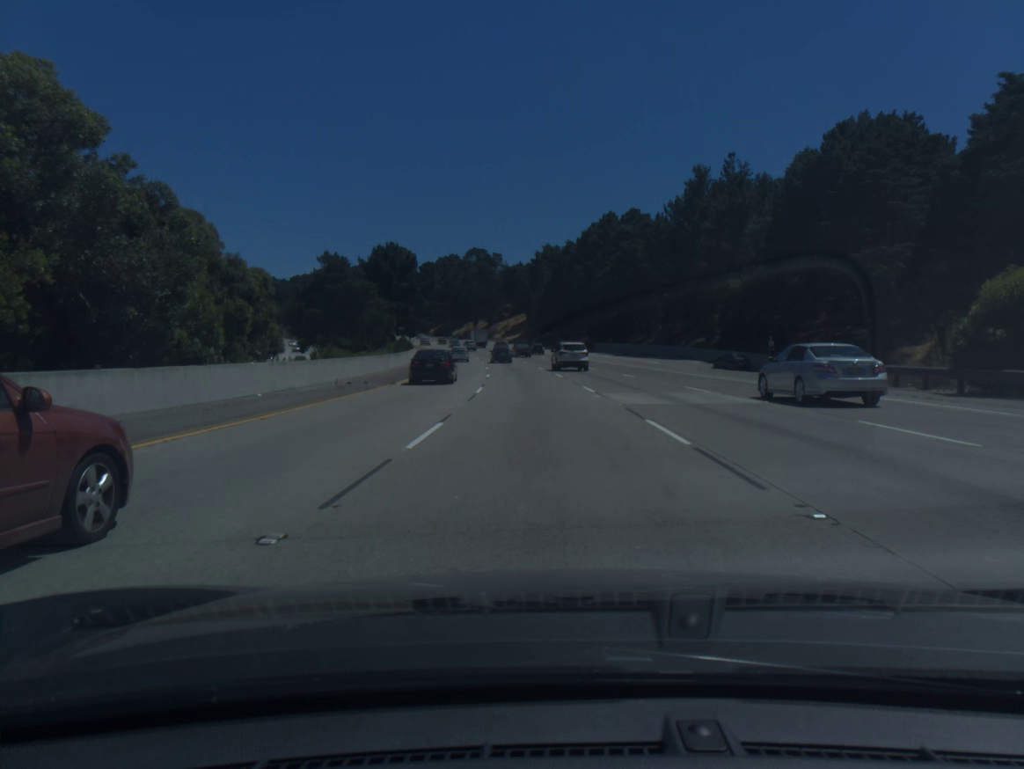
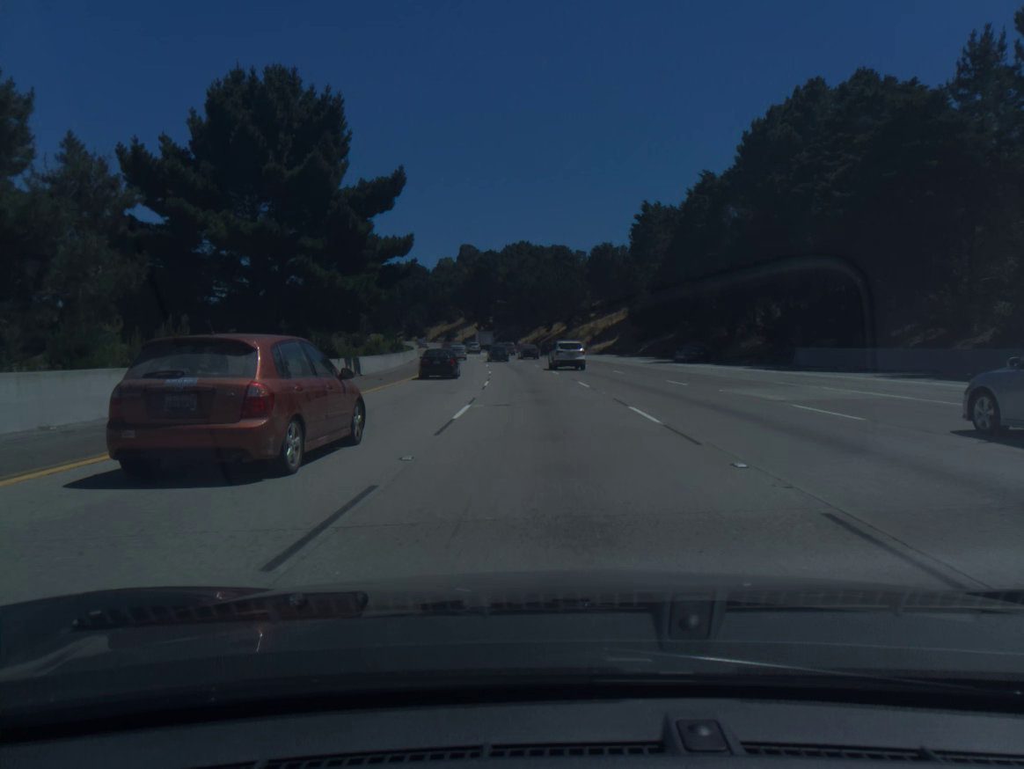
(-3.7, +68.4) m; -6°
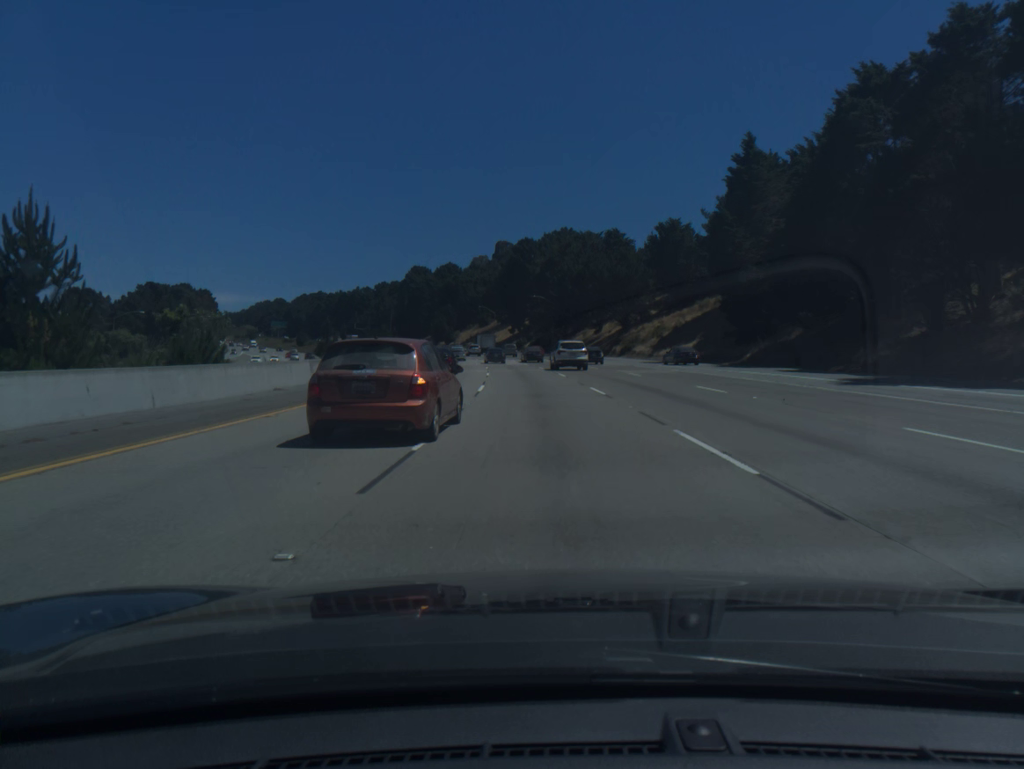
(-0.9, +34.2) m; -3°
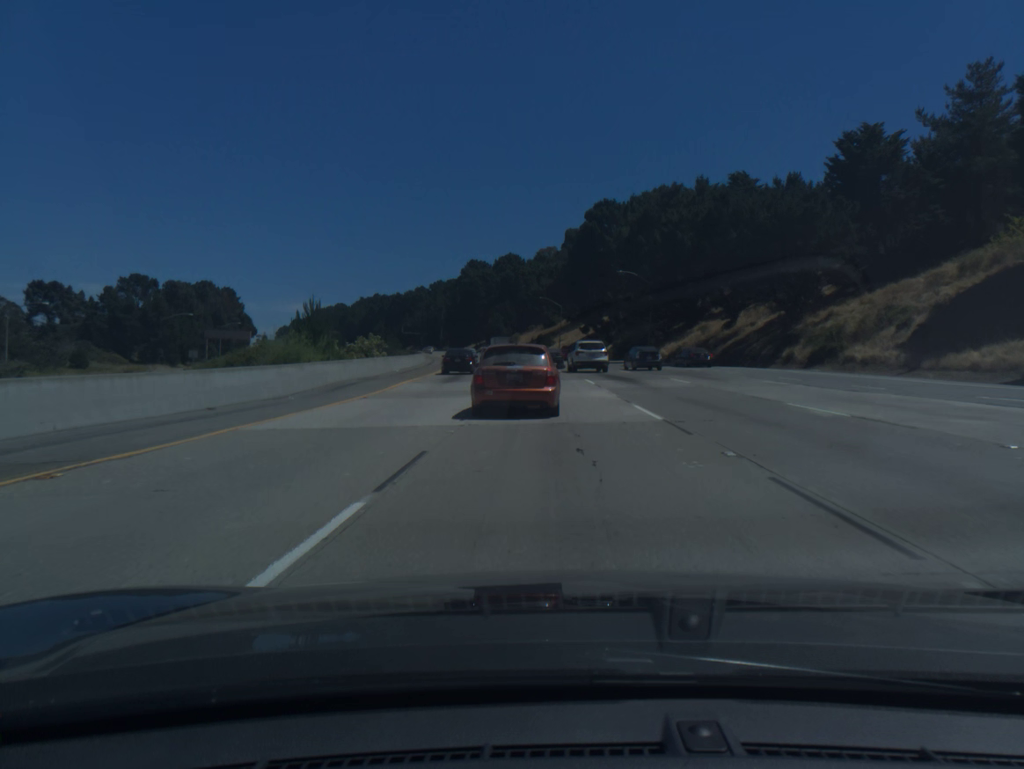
(-2.1, +51.1) m; -5°
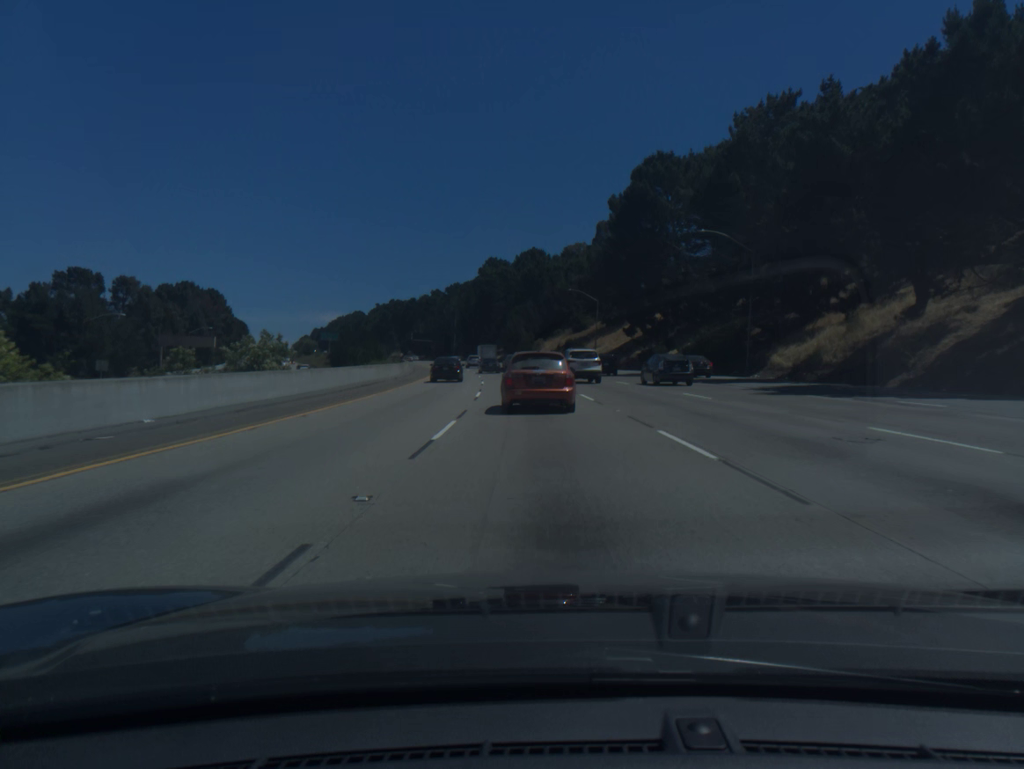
(-0.6, +34.2) m; -2°
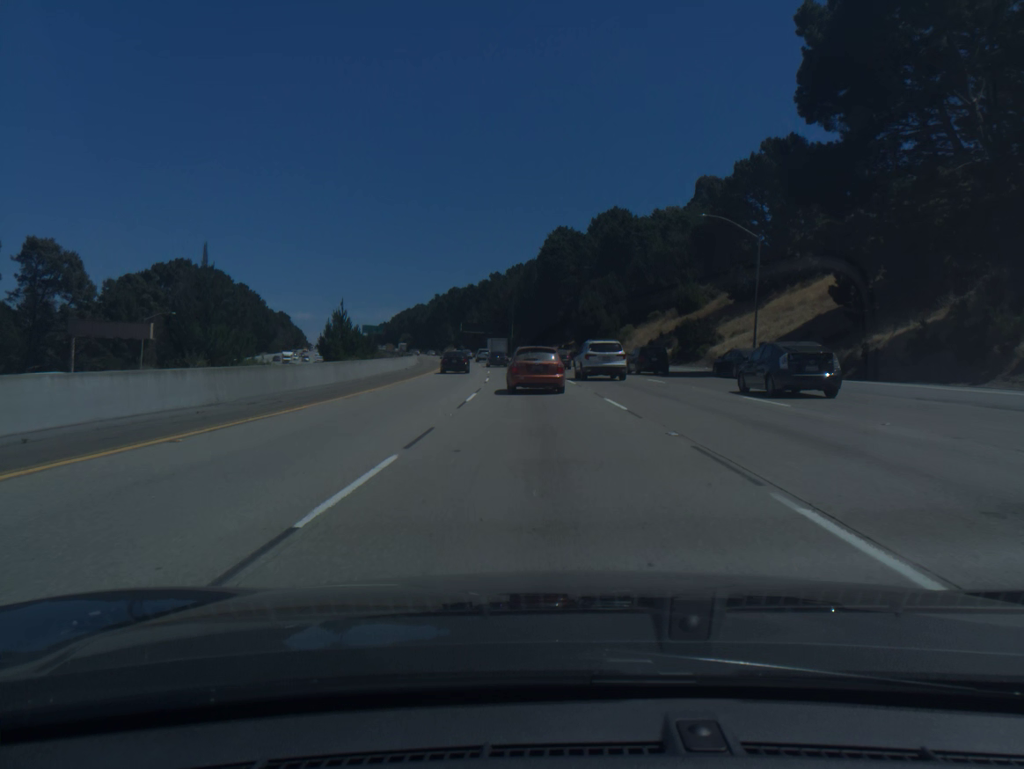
(-2.2, +50.4) m; -5°
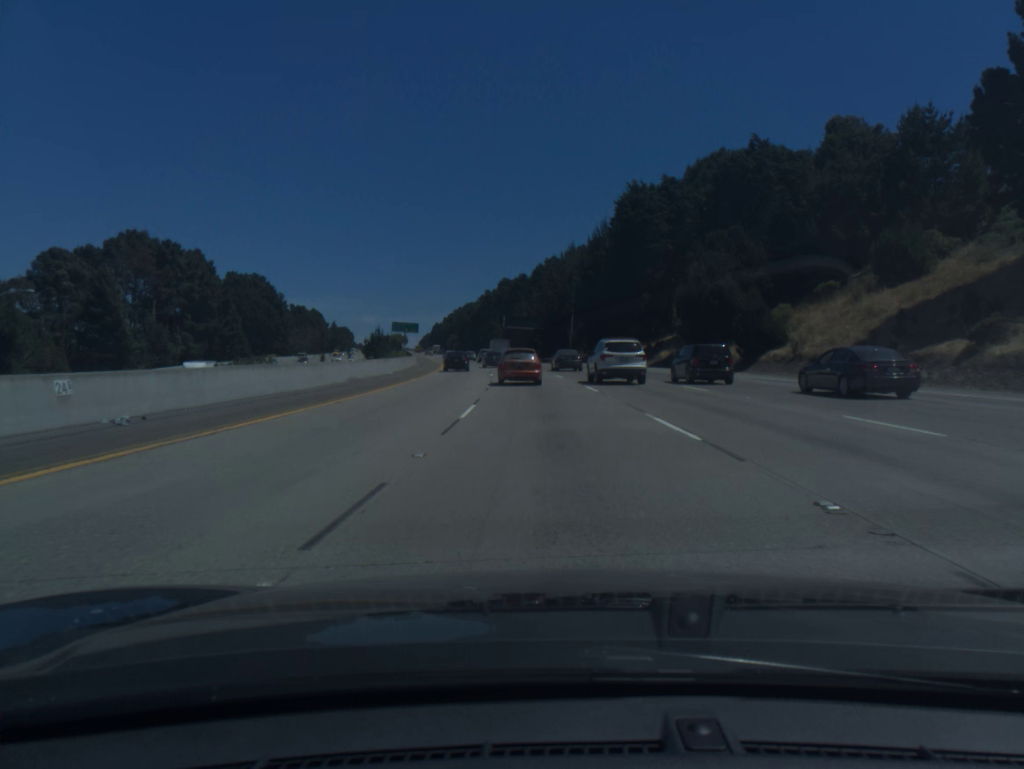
(-2.0, +49.3) m; -4°
